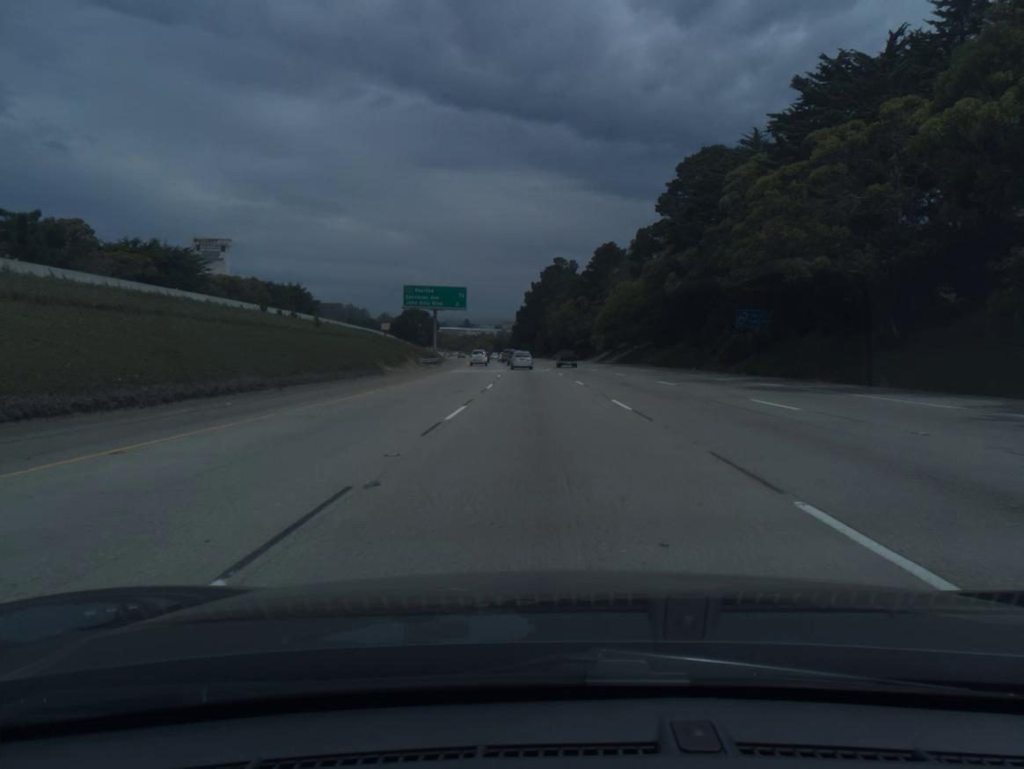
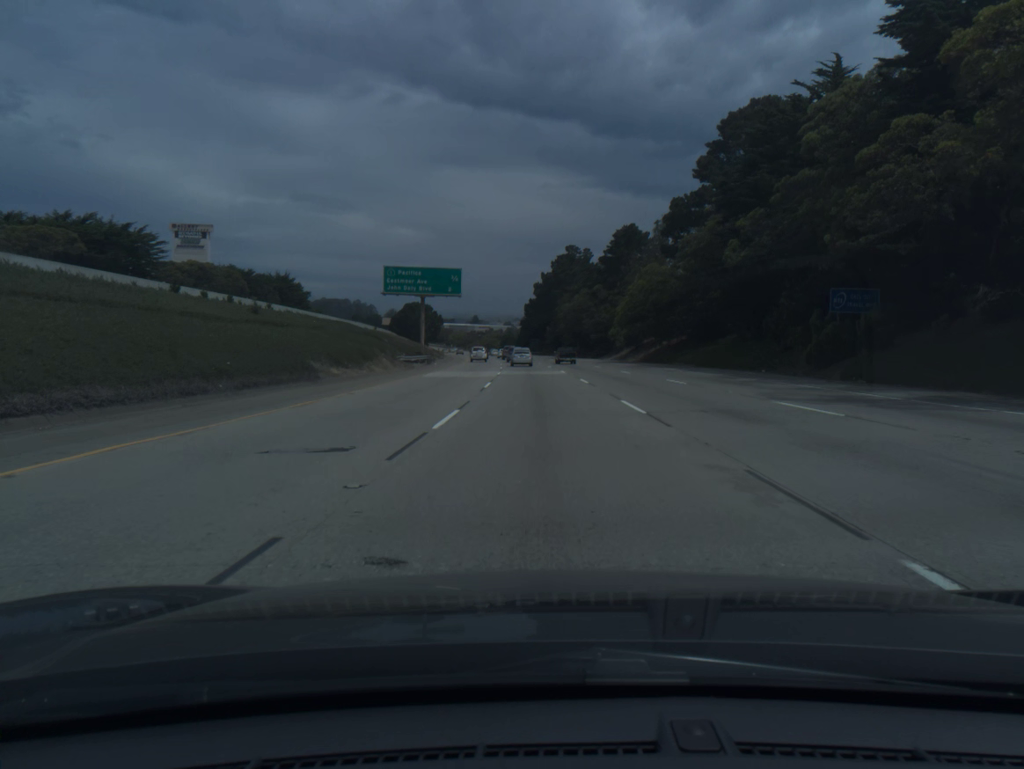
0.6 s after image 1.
(-0.1, +16.5) m; -1°
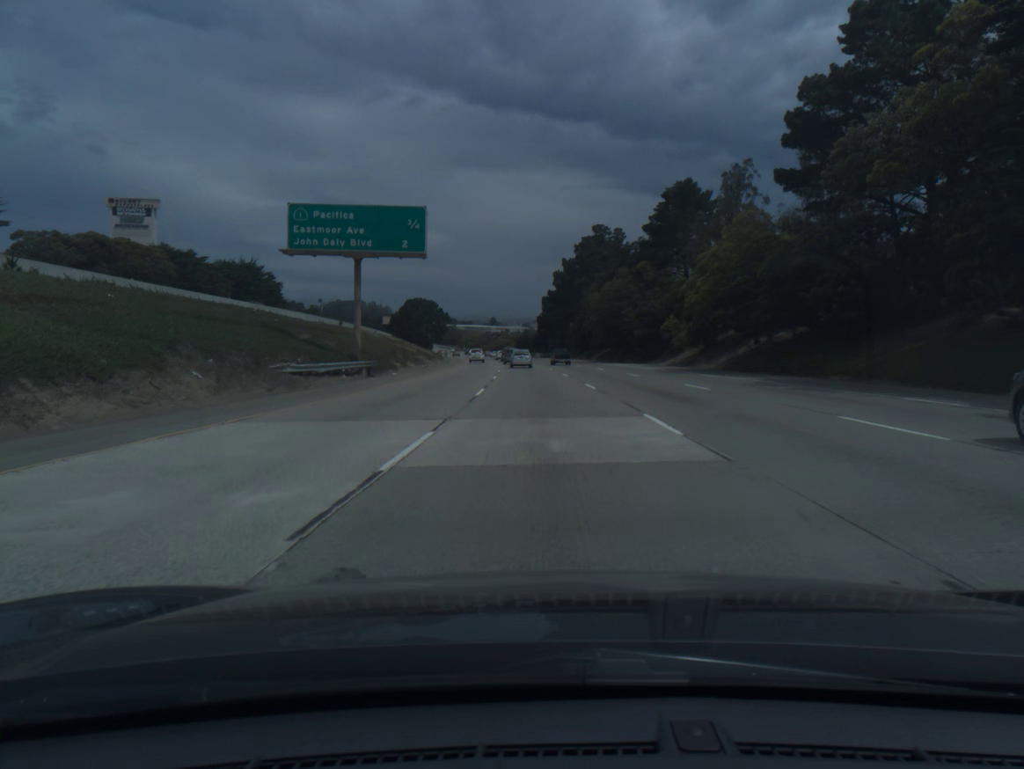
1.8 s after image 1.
(-0.4, +33.0) m; -1°
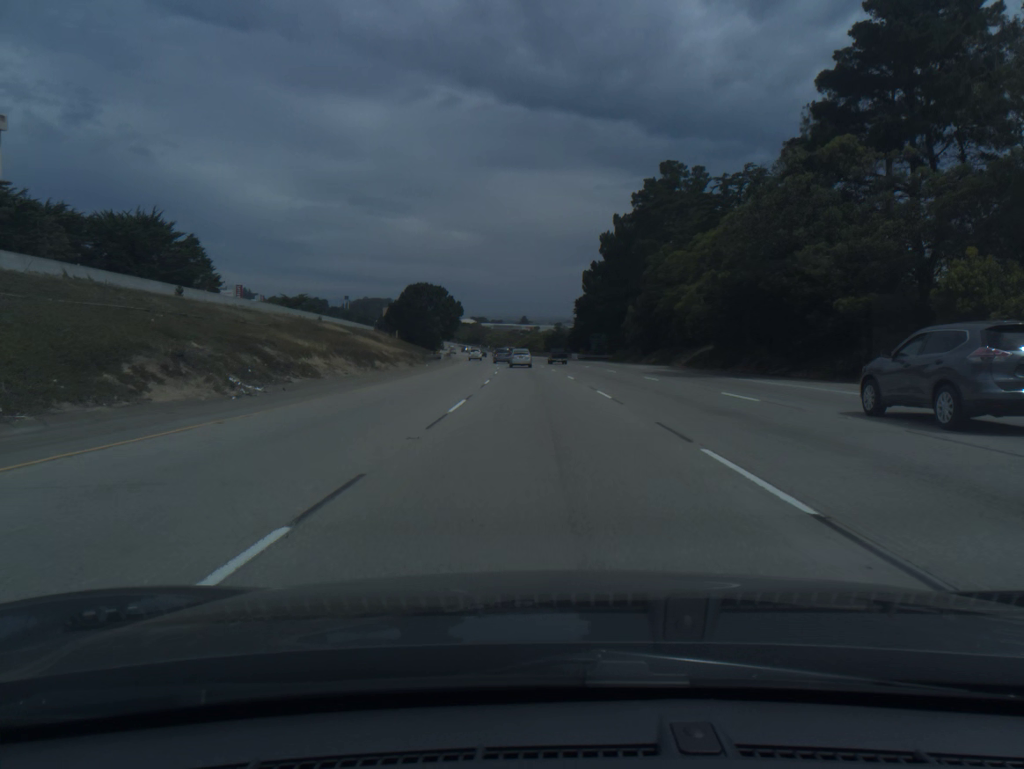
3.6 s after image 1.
(-1.0, +49.6) m; -2°
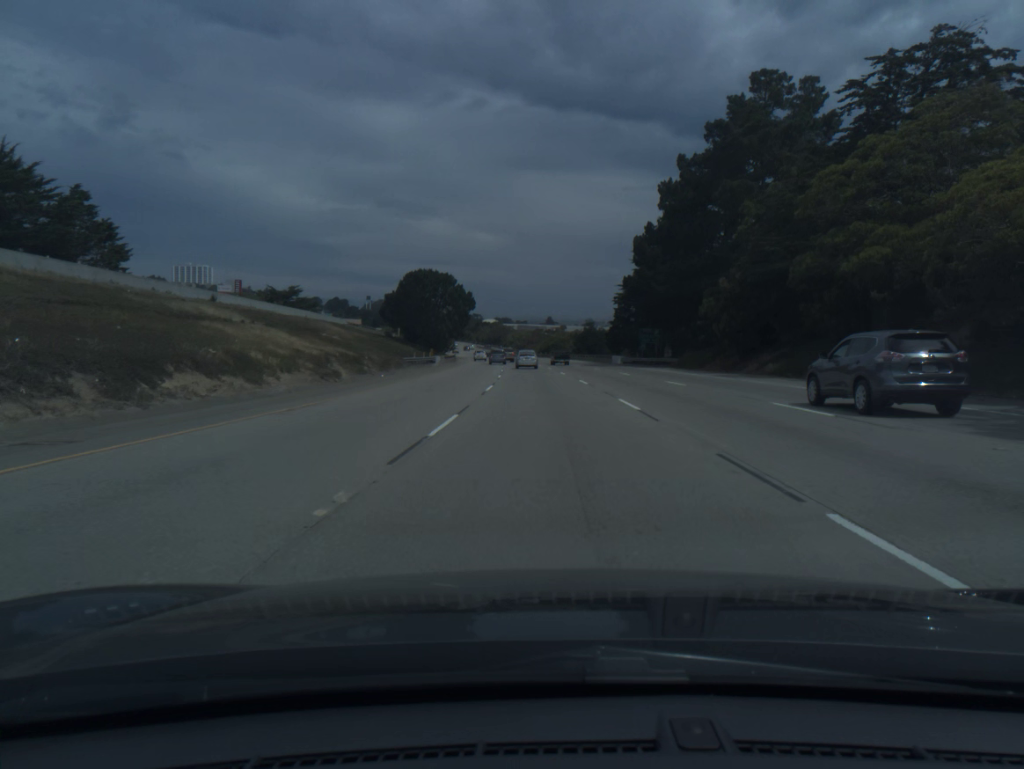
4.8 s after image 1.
(-0.6, +33.0) m; -2°
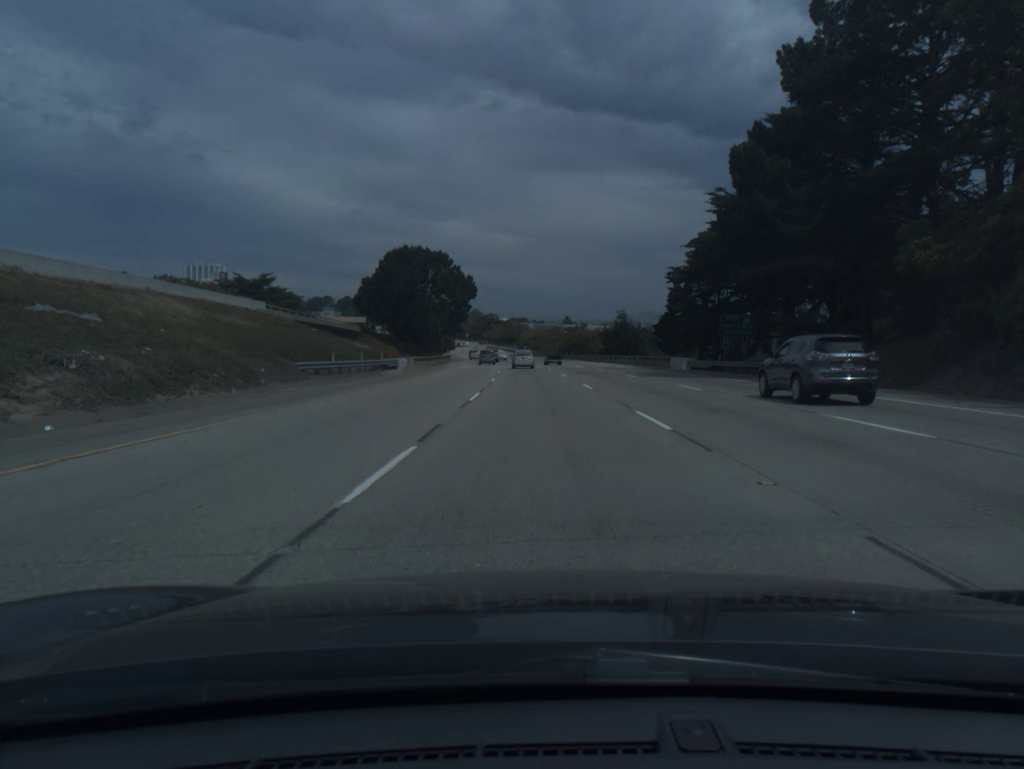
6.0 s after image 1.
(-0.3, +33.2) m; -1°
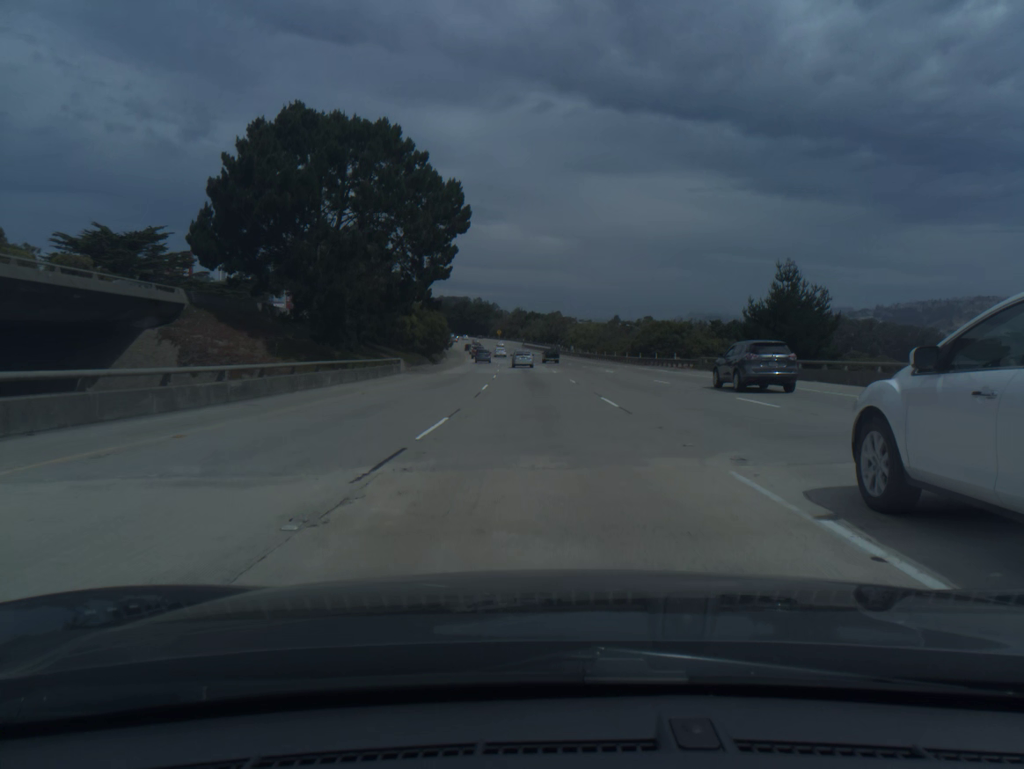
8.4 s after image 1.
(-1.8, +66.8) m; -3°
